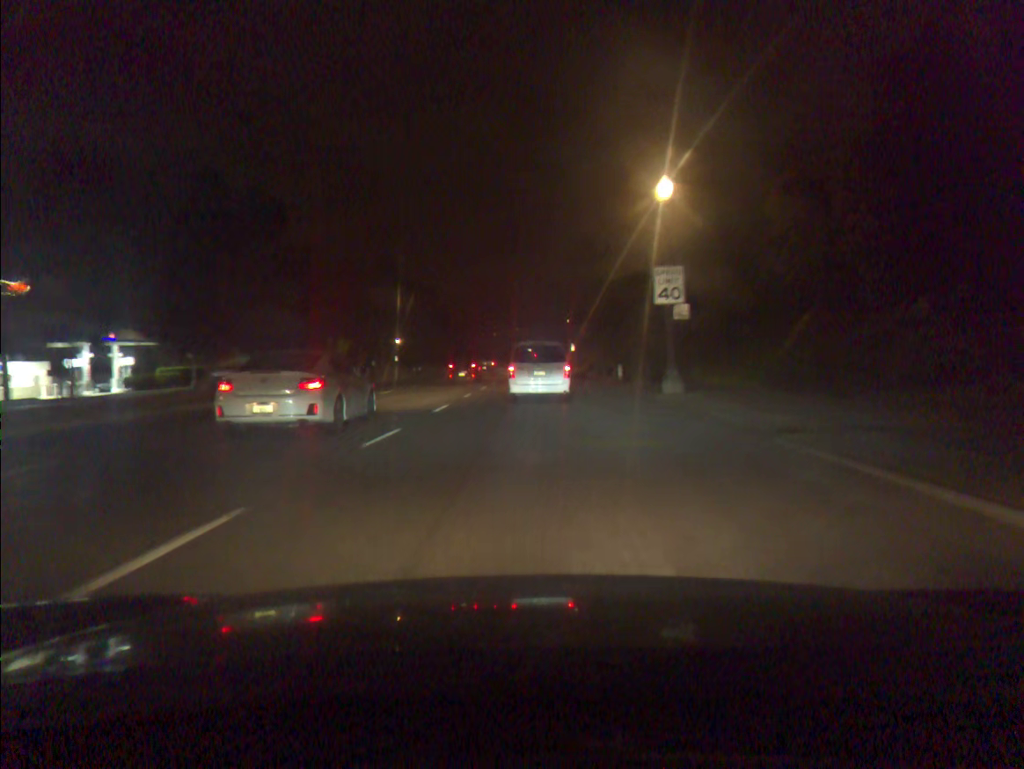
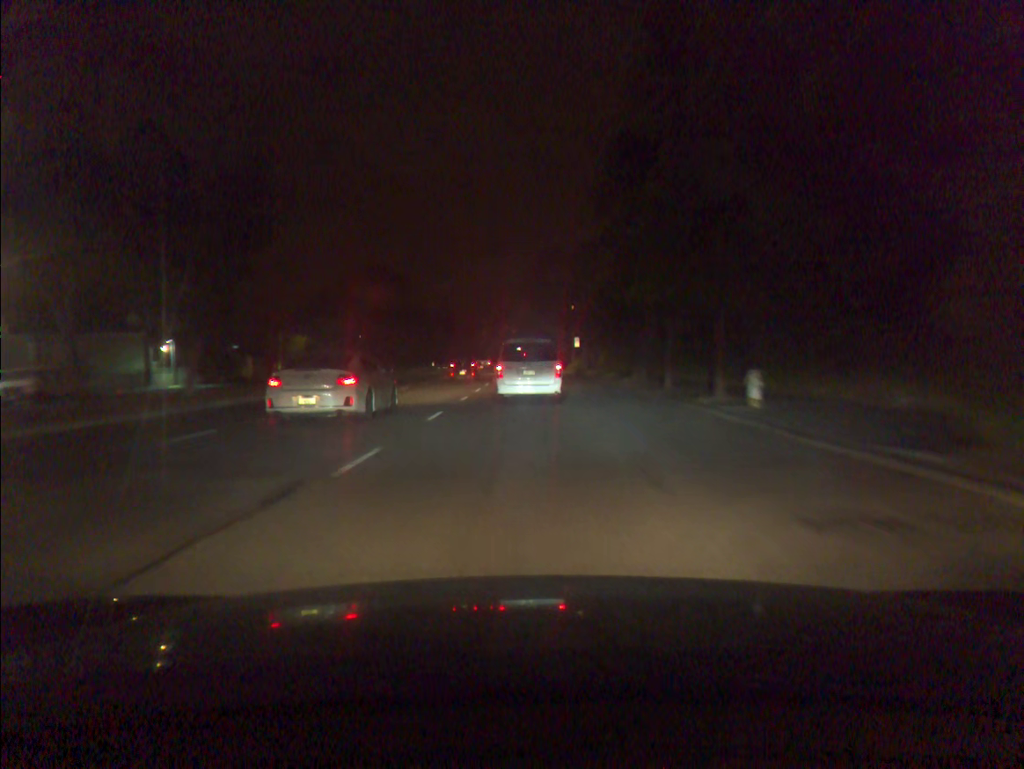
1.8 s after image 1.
(+0.2, +24.8) m; +1°
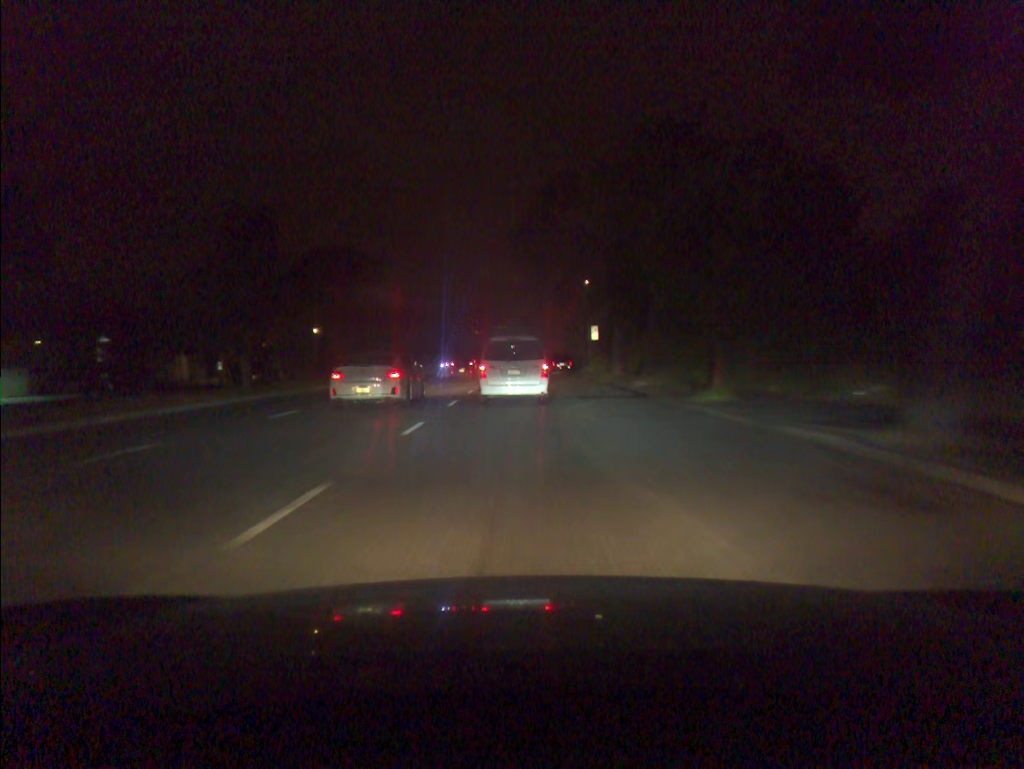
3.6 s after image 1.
(+0.1, +24.6) m; +1°
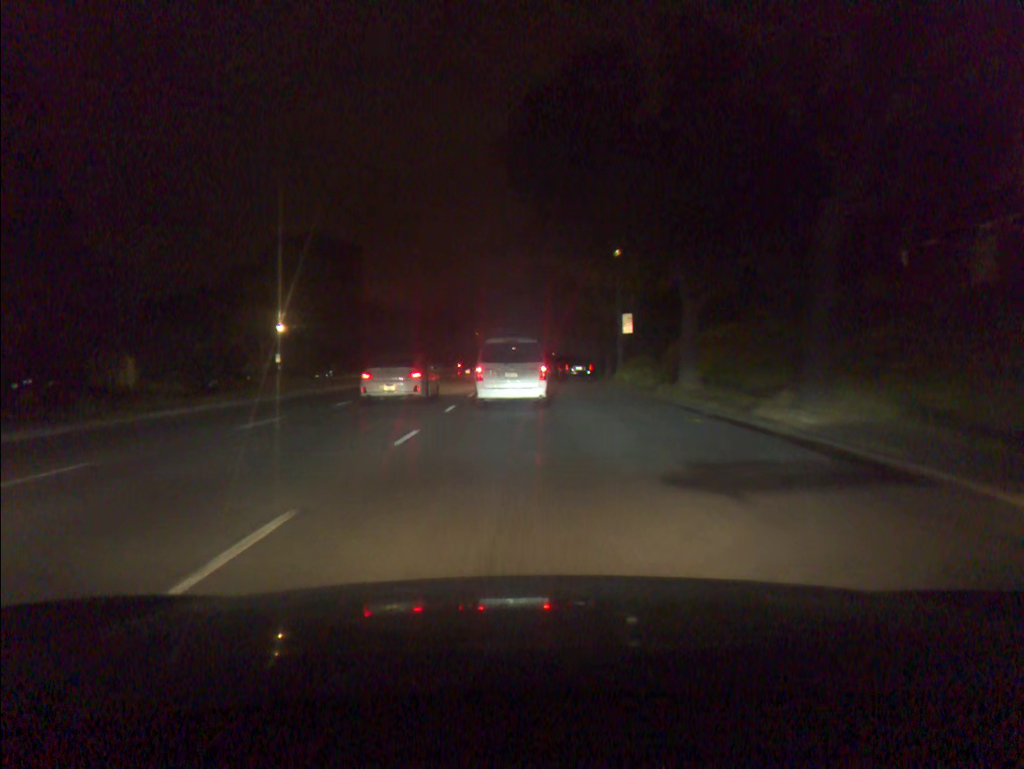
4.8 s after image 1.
(0.0, +16.1) m; 0°
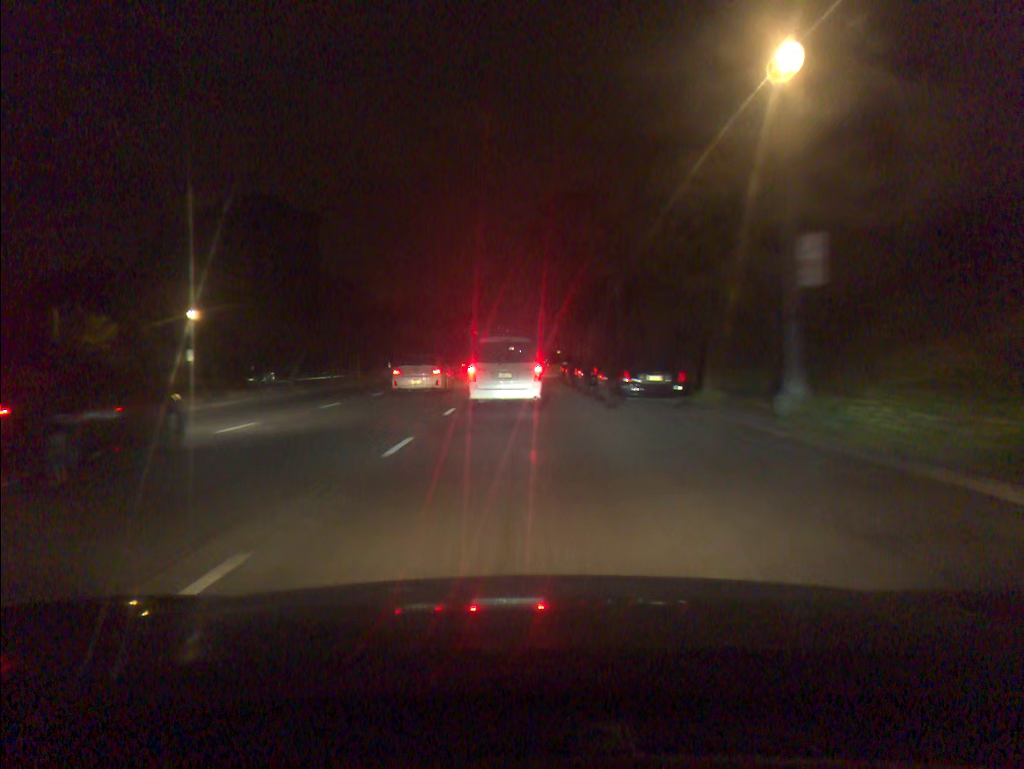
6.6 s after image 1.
(-0.1, +23.6) m; 0°
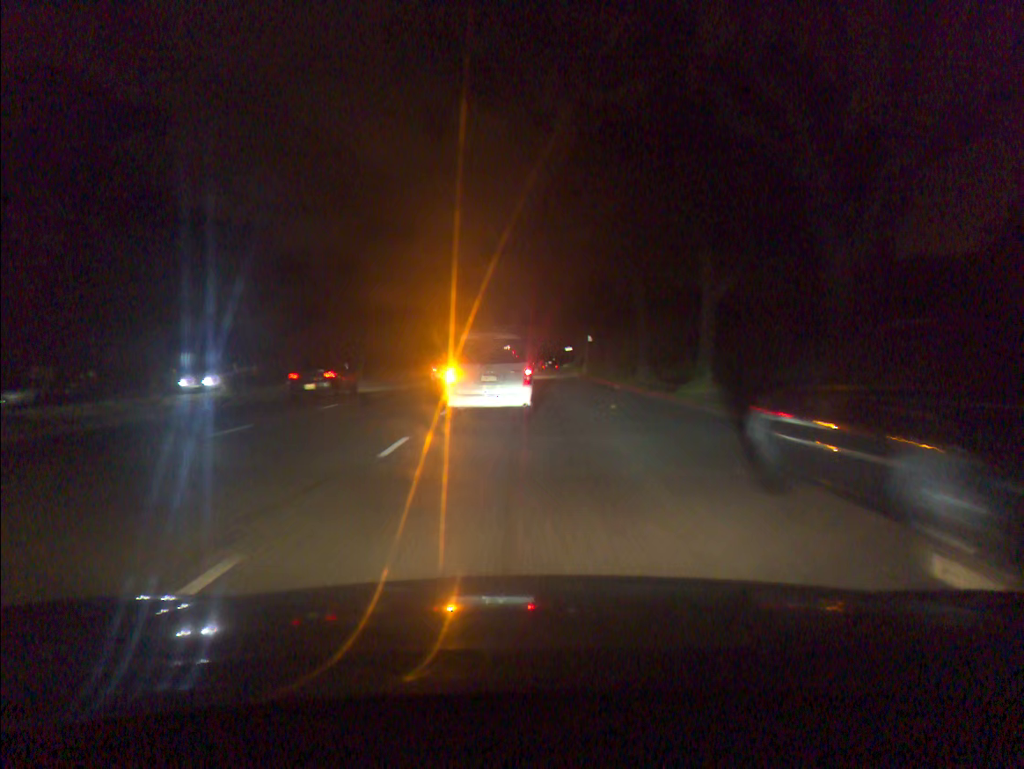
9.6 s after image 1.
(+0.2, +37.1) m; 0°
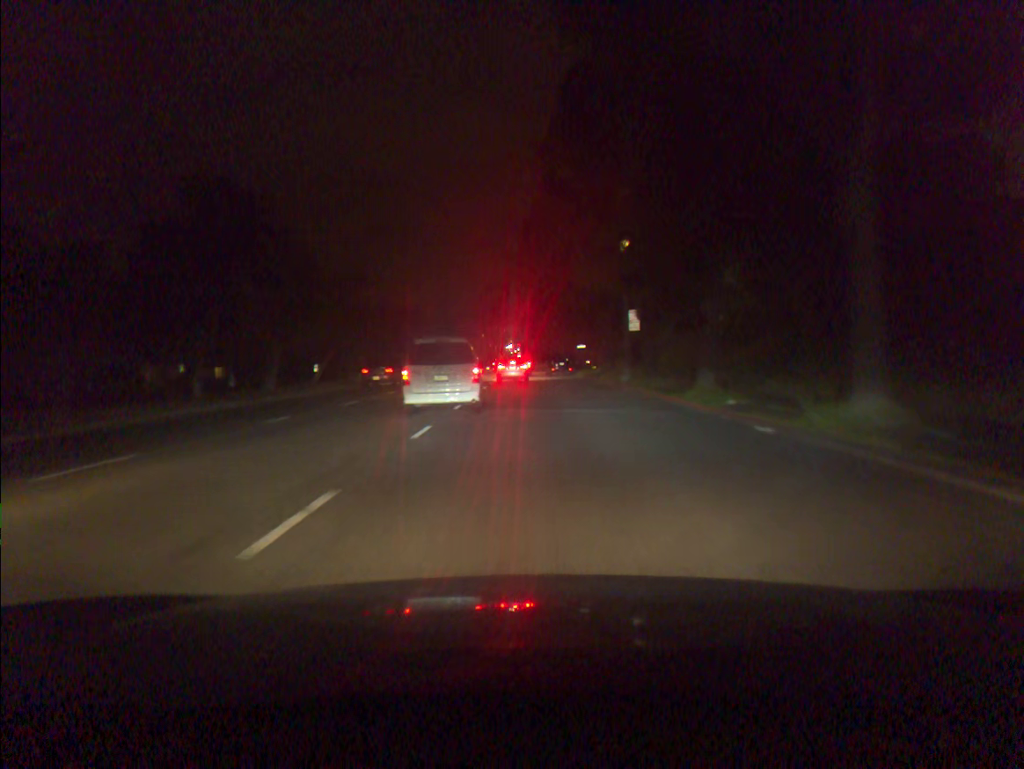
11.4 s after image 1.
(0.0, +19.6) m; 0°
